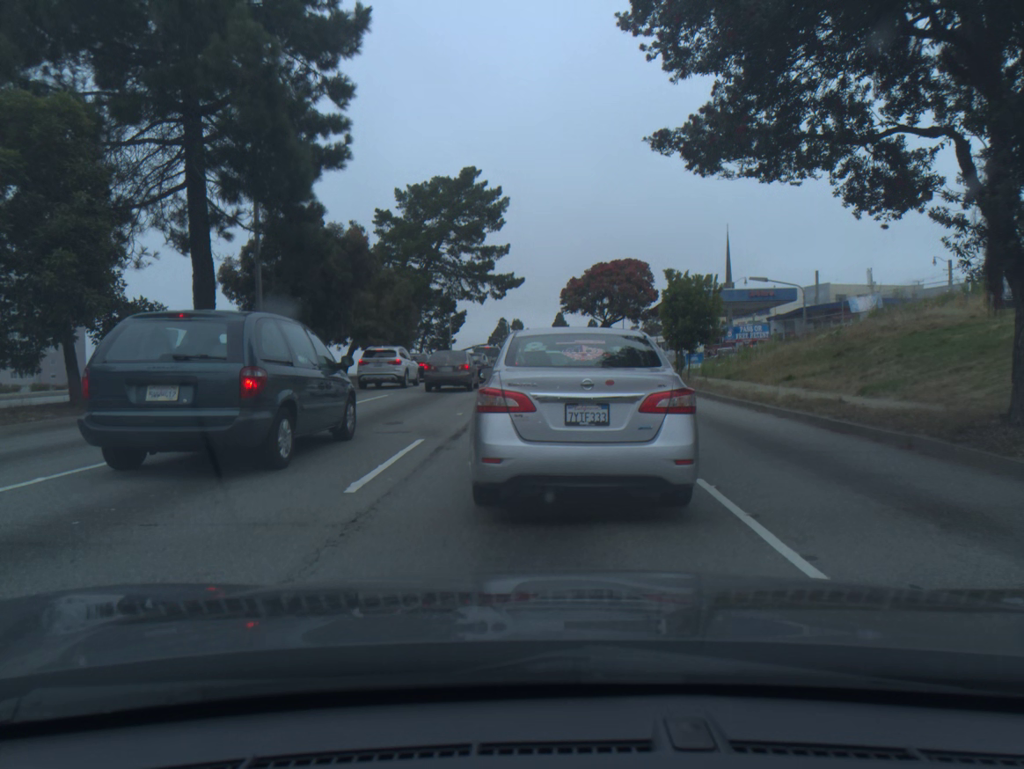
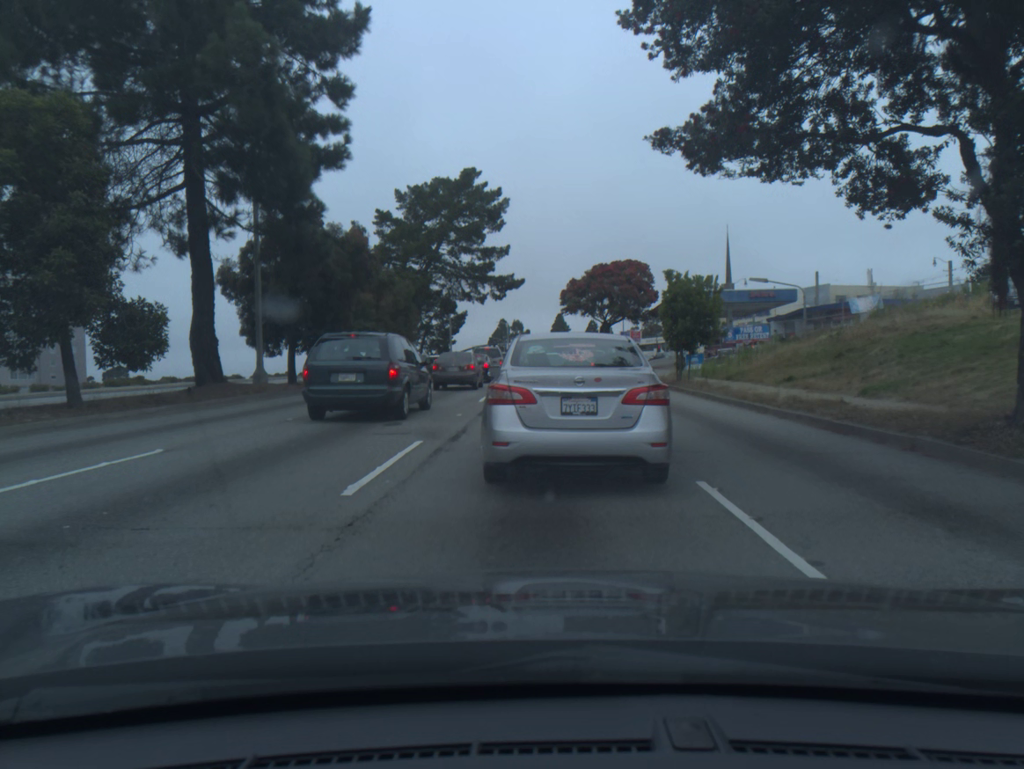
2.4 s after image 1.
(0.0, +0.1) m; 0°
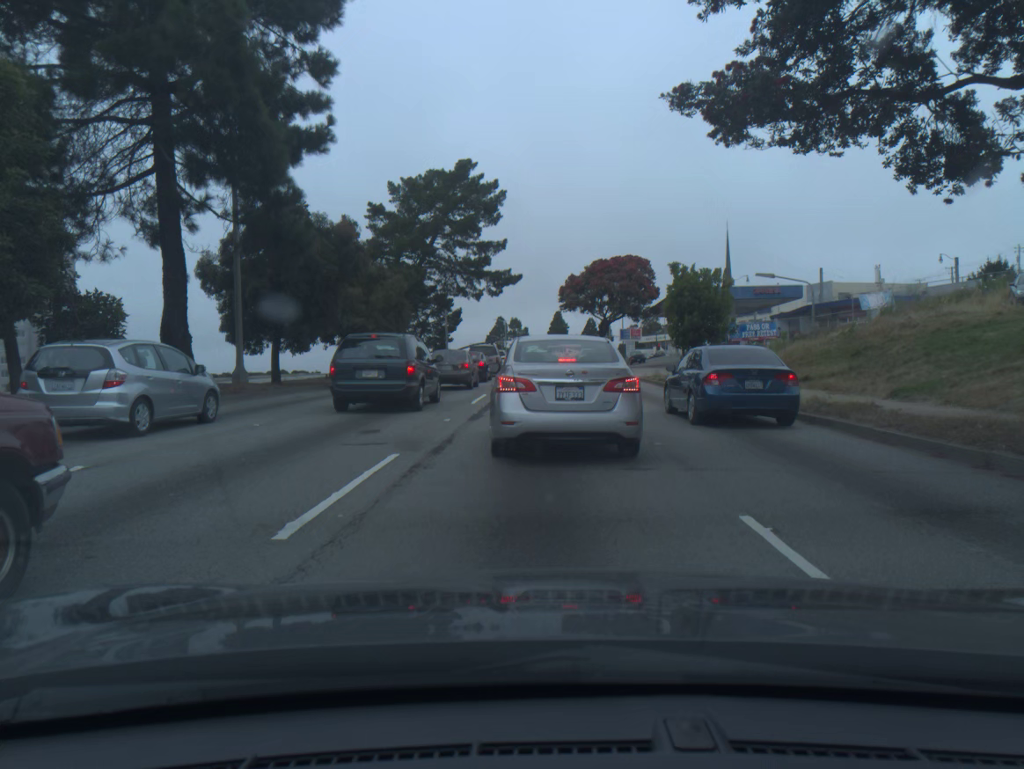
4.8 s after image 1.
(0.0, +1.7) m; 0°
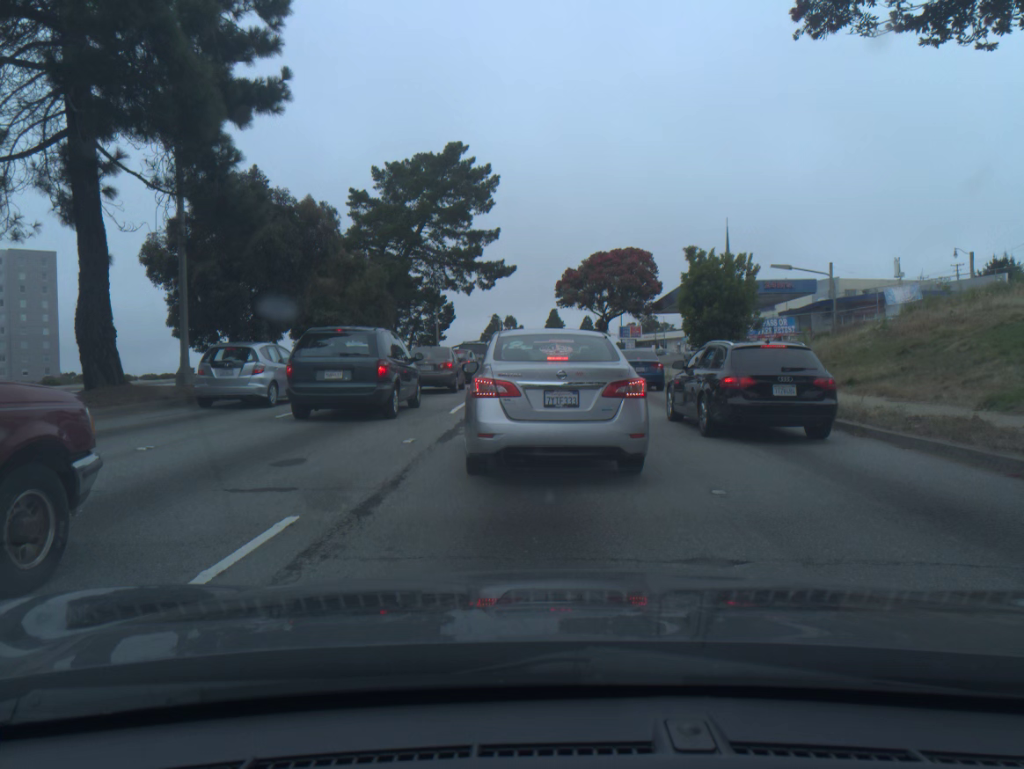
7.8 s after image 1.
(0.0, +3.8) m; 0°
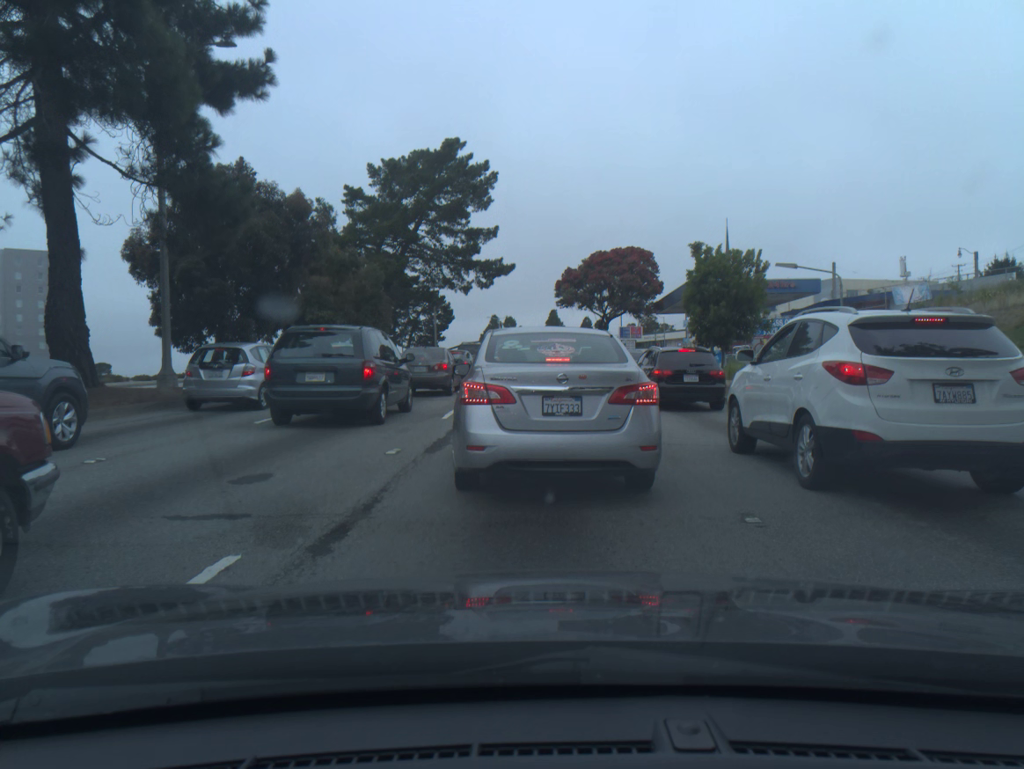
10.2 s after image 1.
(0.0, +1.1) m; 0°
